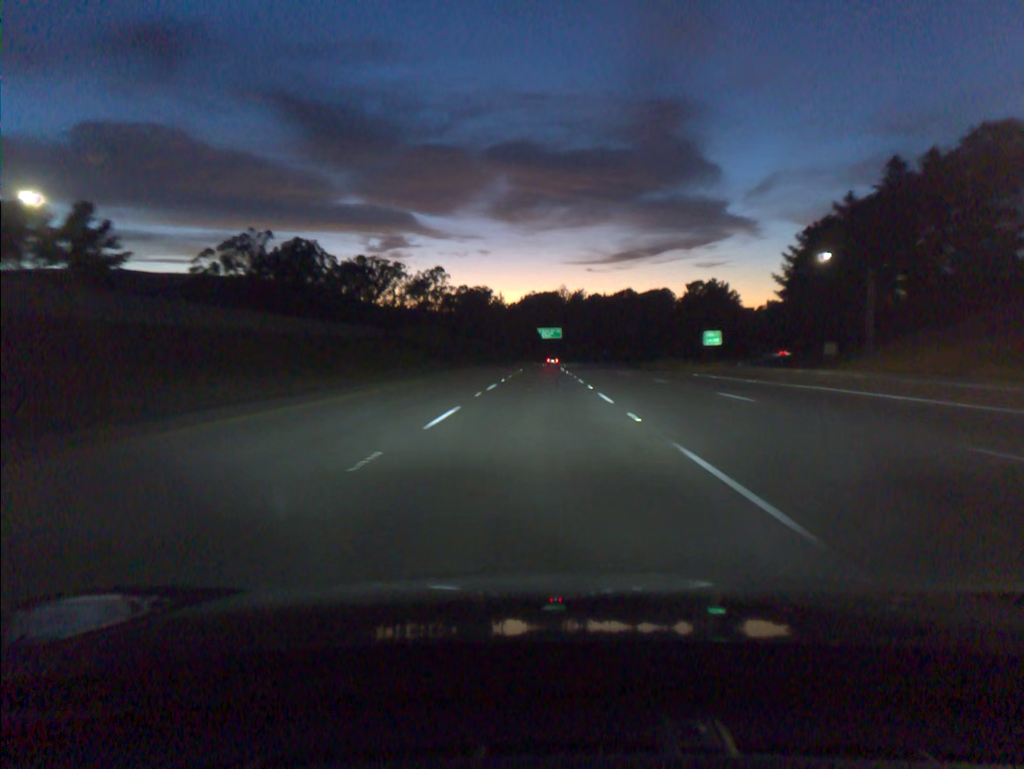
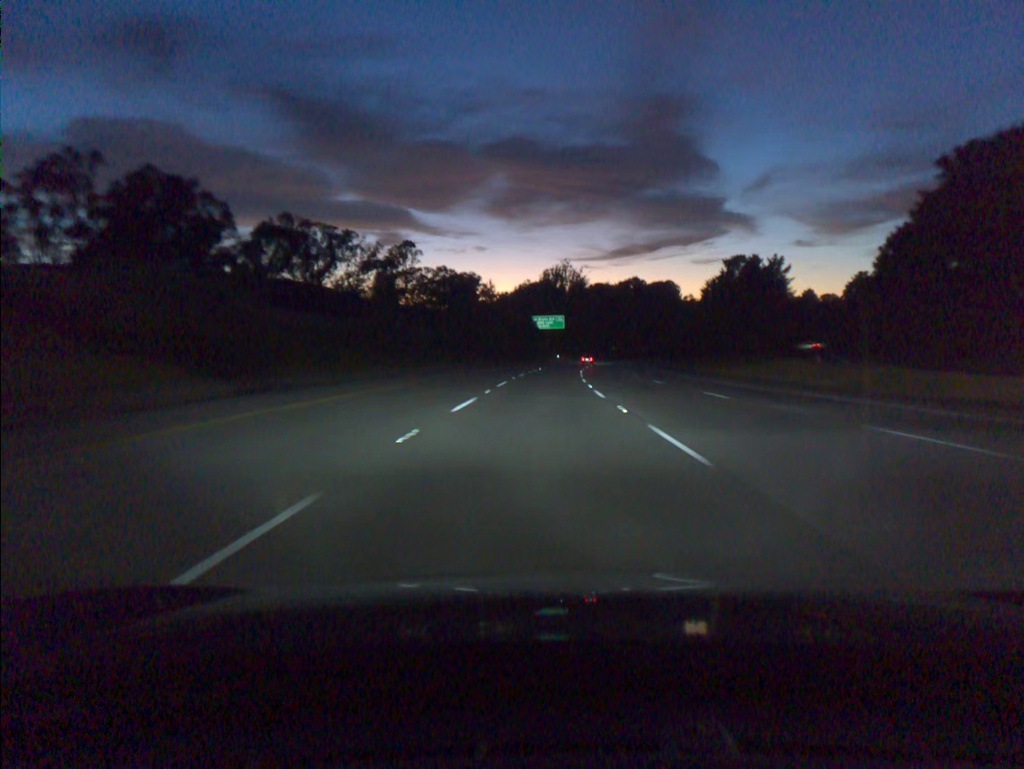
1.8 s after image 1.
(+0.1, +55.2) m; 0°
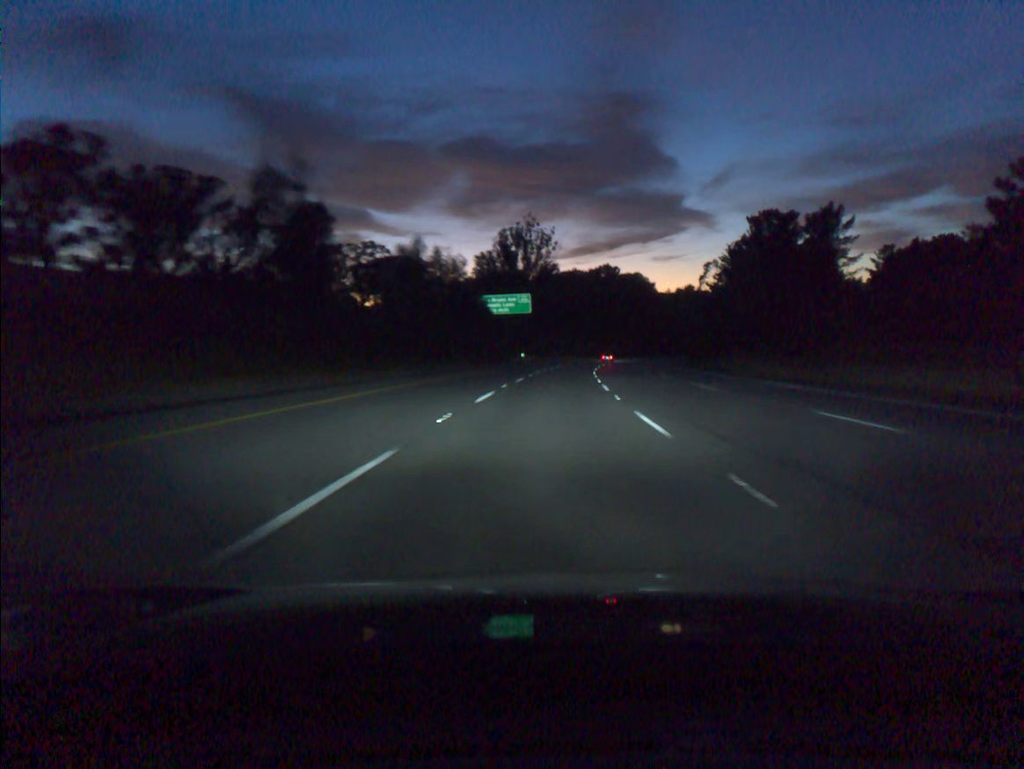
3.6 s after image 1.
(+1.0, +55.2) m; +3°
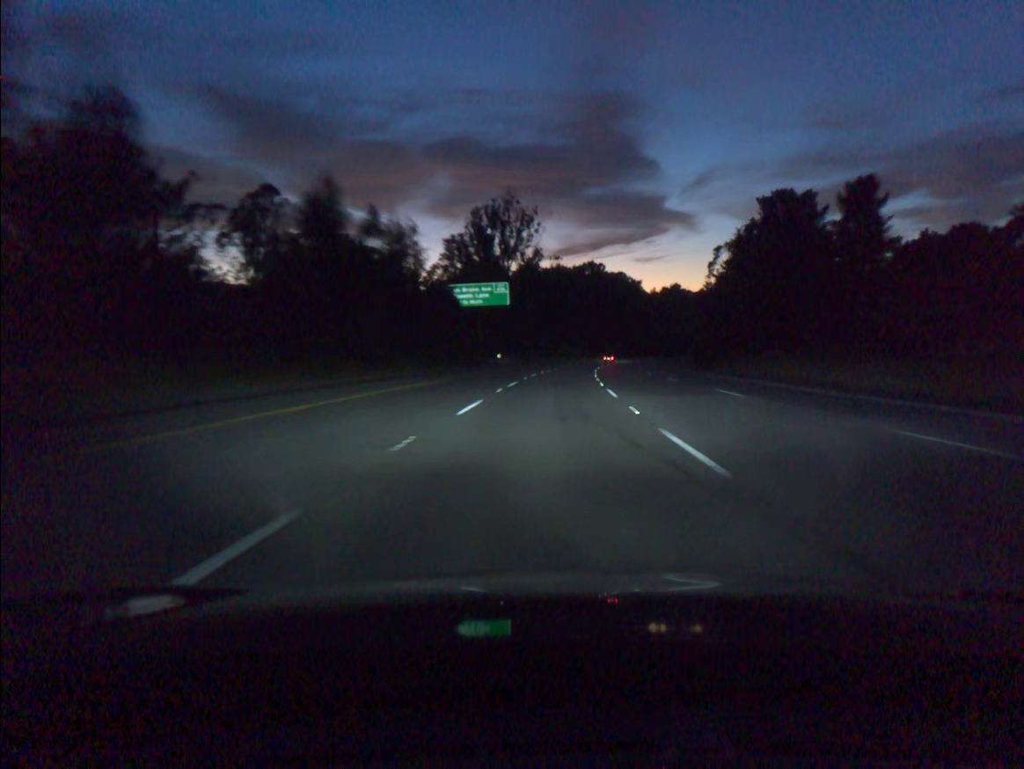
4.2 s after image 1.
(+0.2, +18.4) m; +1°
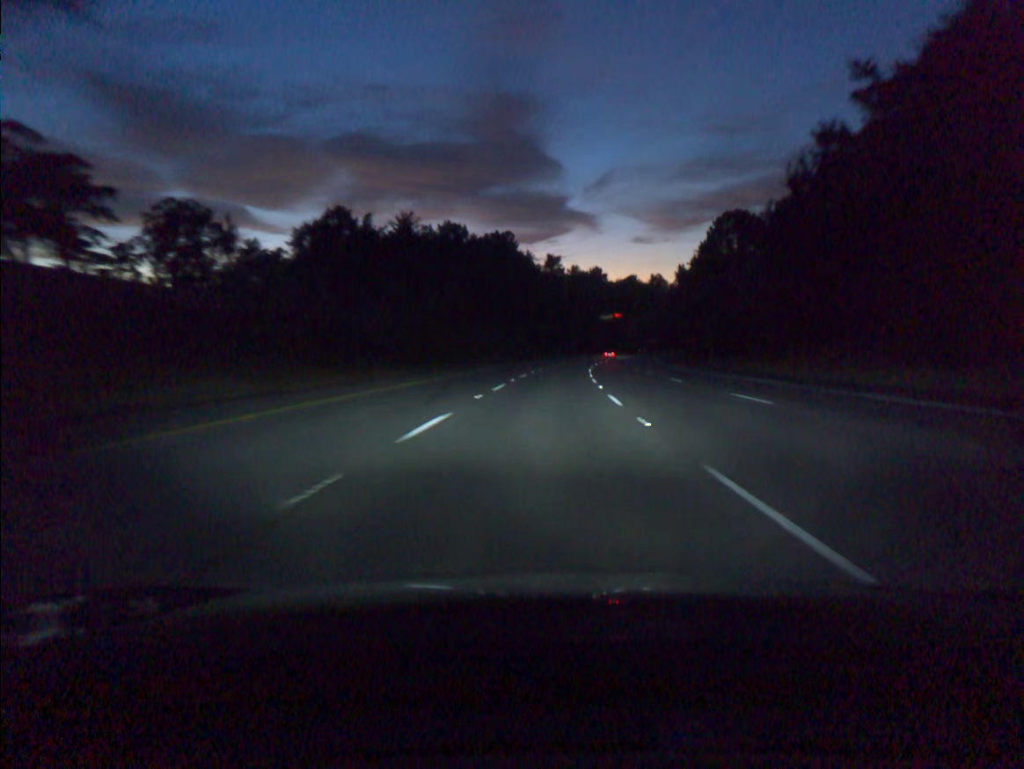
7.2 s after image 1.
(+5.4, +92.0) m; +7°
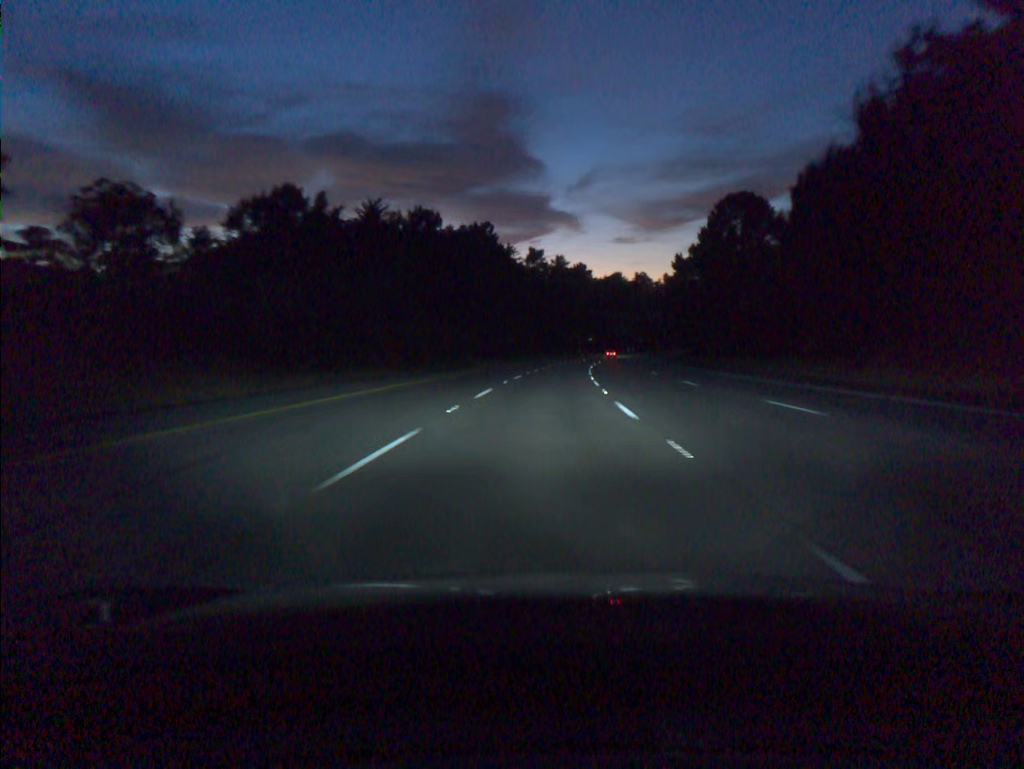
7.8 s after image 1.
(+0.2, +18.5) m; +1°
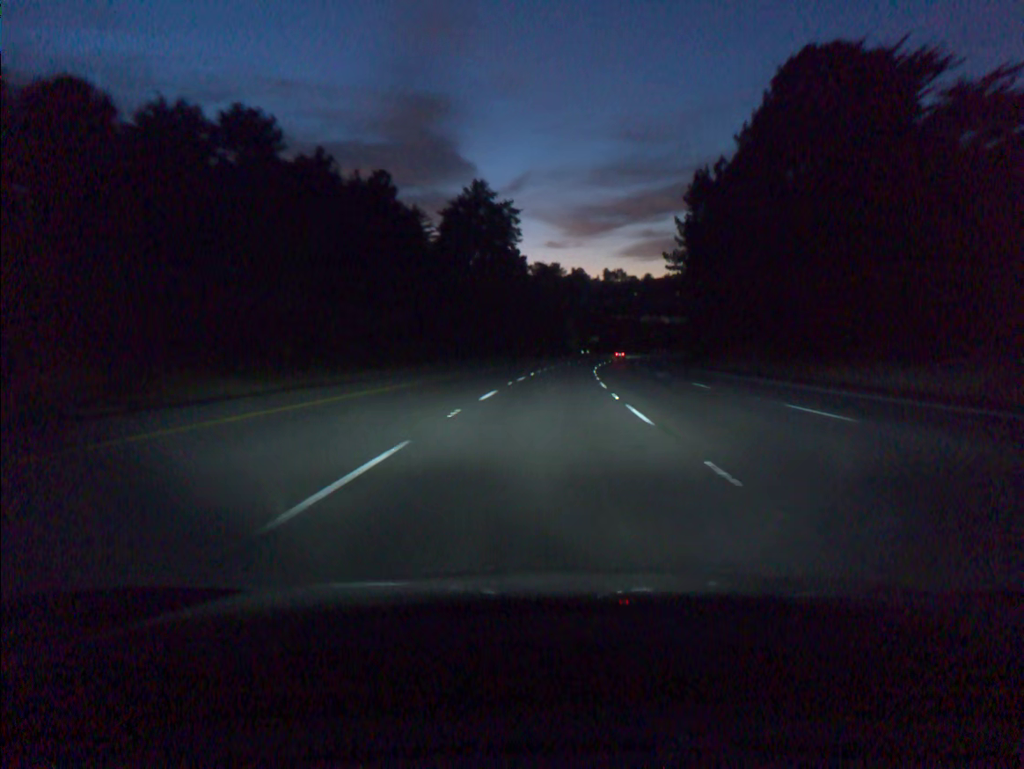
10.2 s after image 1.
(+3.1, +74.0) m; +5°
